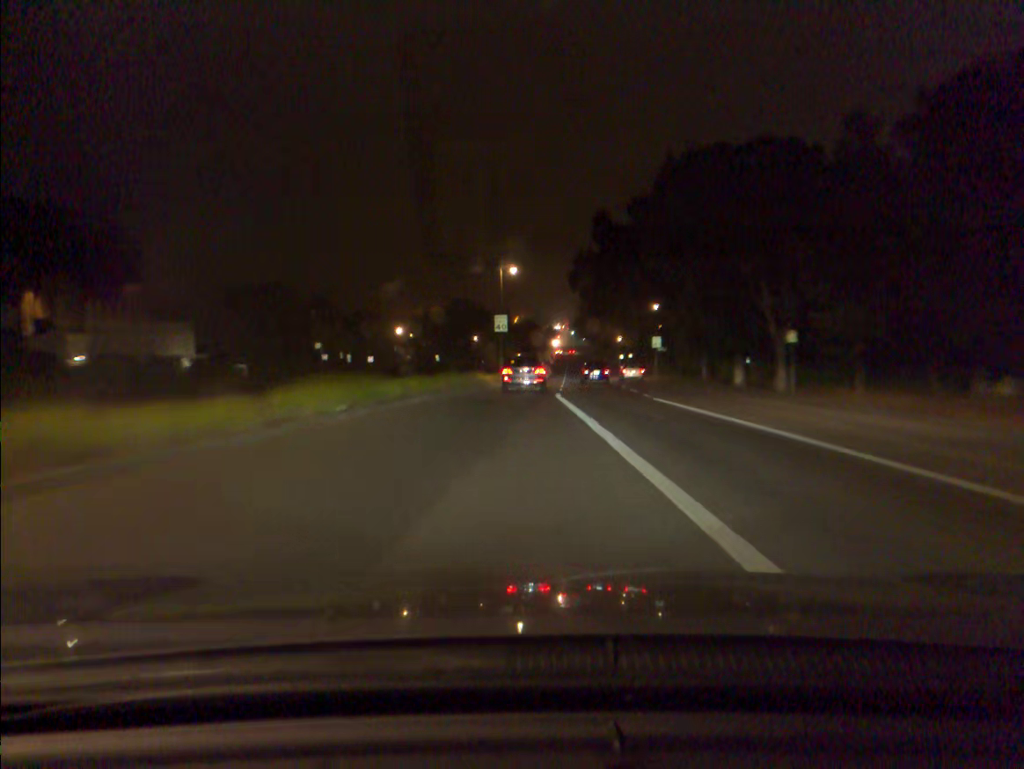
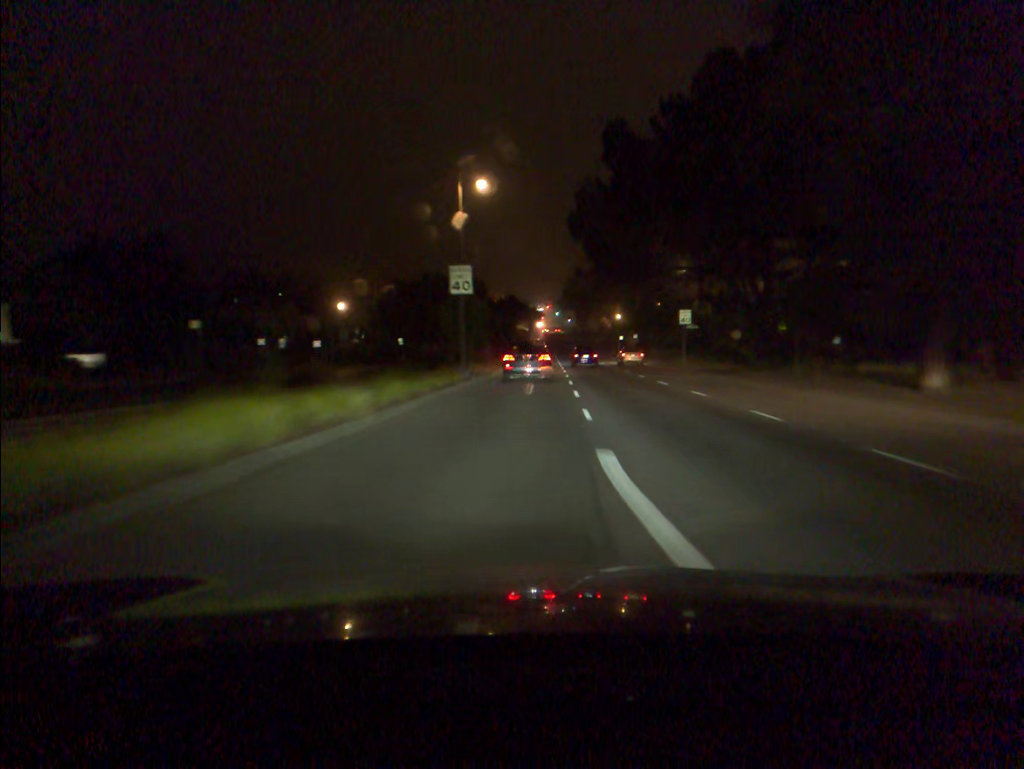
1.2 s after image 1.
(+0.3, +23.2) m; +1°
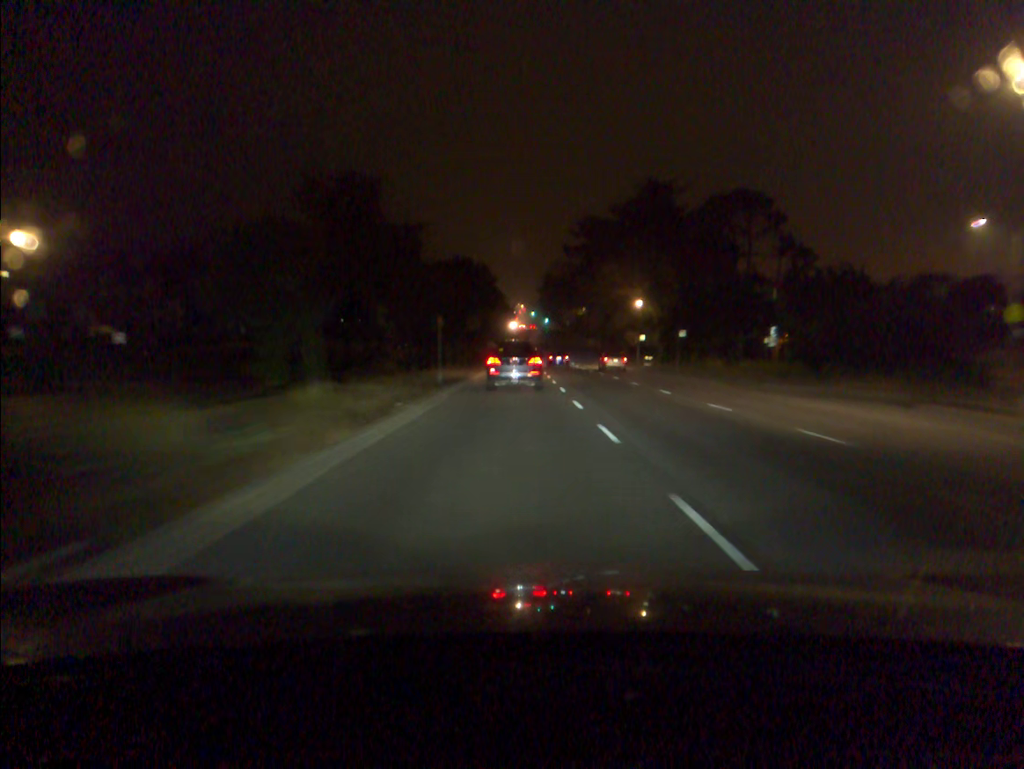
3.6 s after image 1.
(+0.9, +47.4) m; +2°
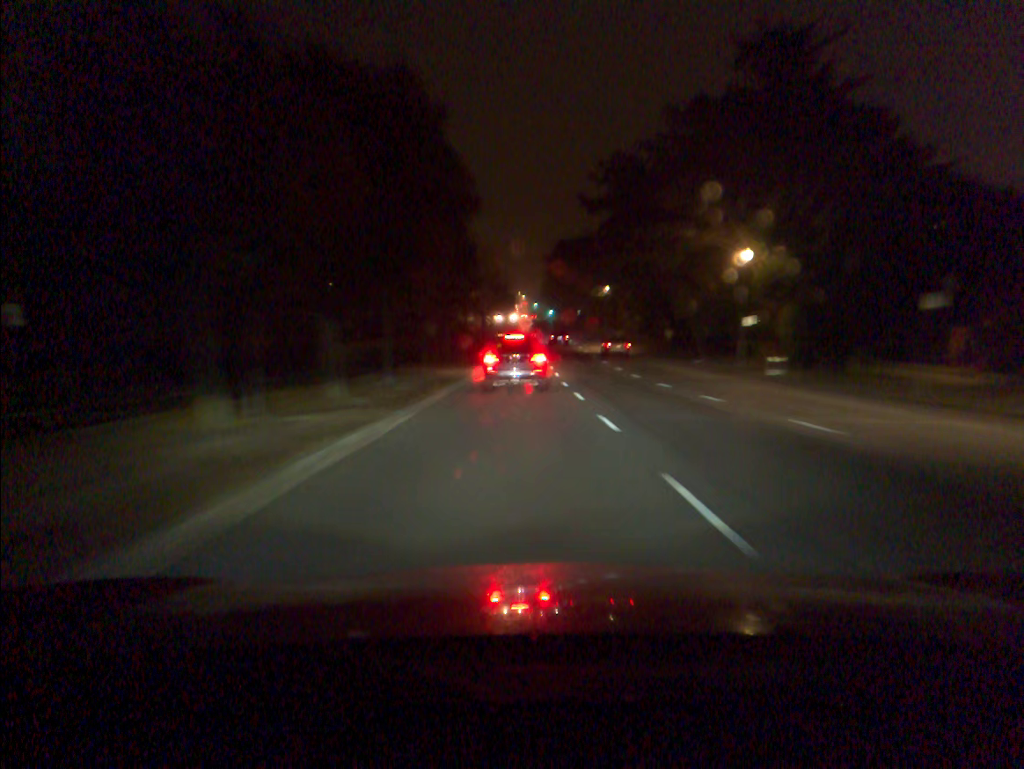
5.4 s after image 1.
(0.0, +36.2) m; 0°
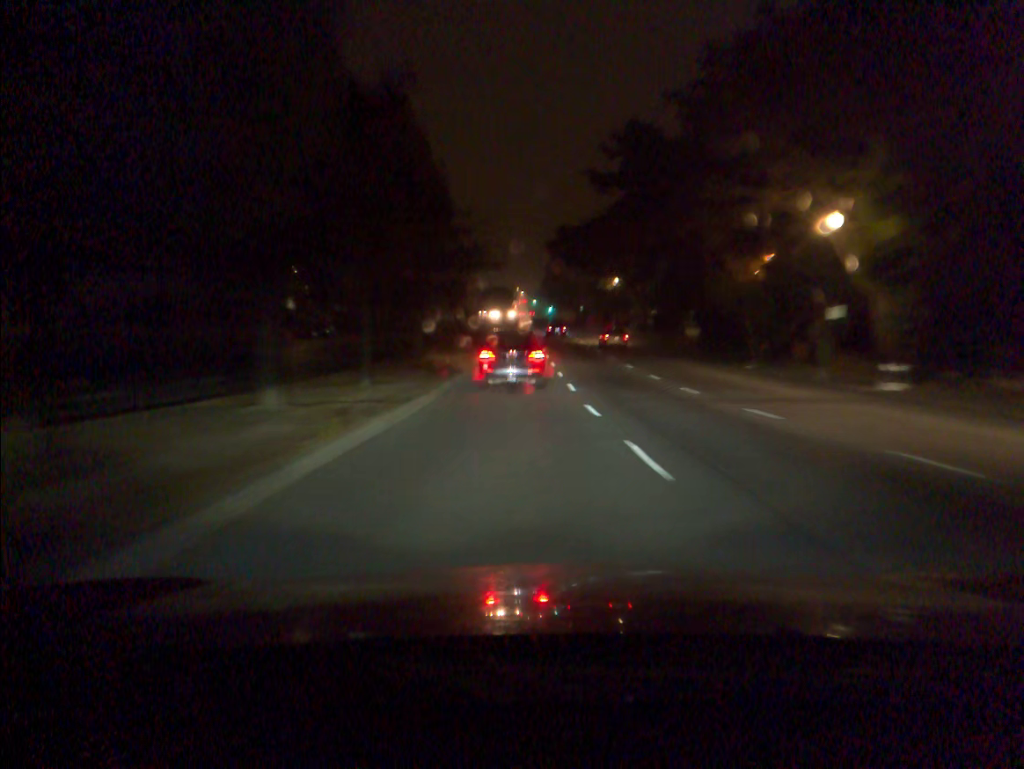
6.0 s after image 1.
(0.0, +11.9) m; 0°
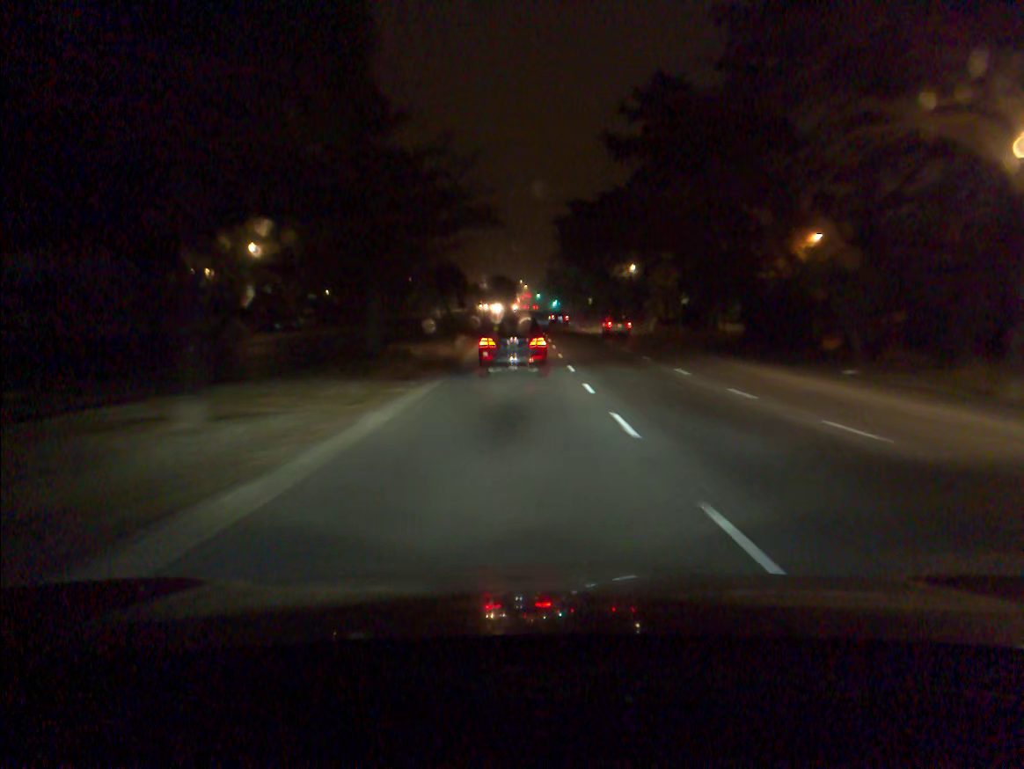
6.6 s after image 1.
(0.0, +11.6) m; 0°
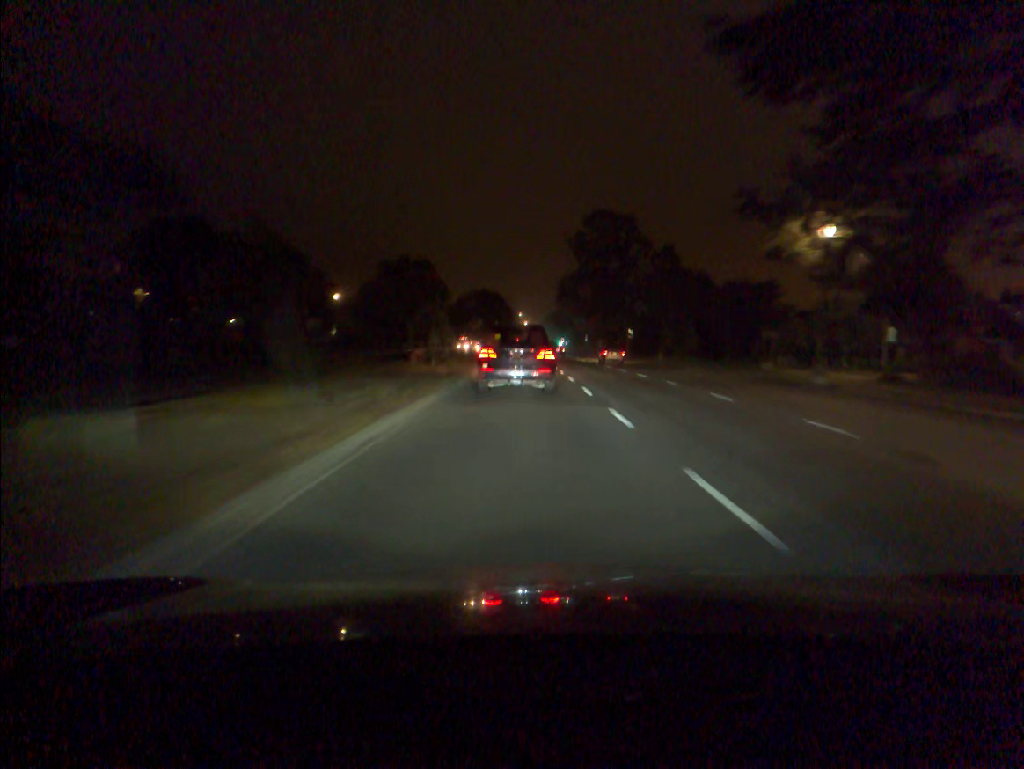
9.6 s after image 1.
(-0.1, +55.9) m; 0°
